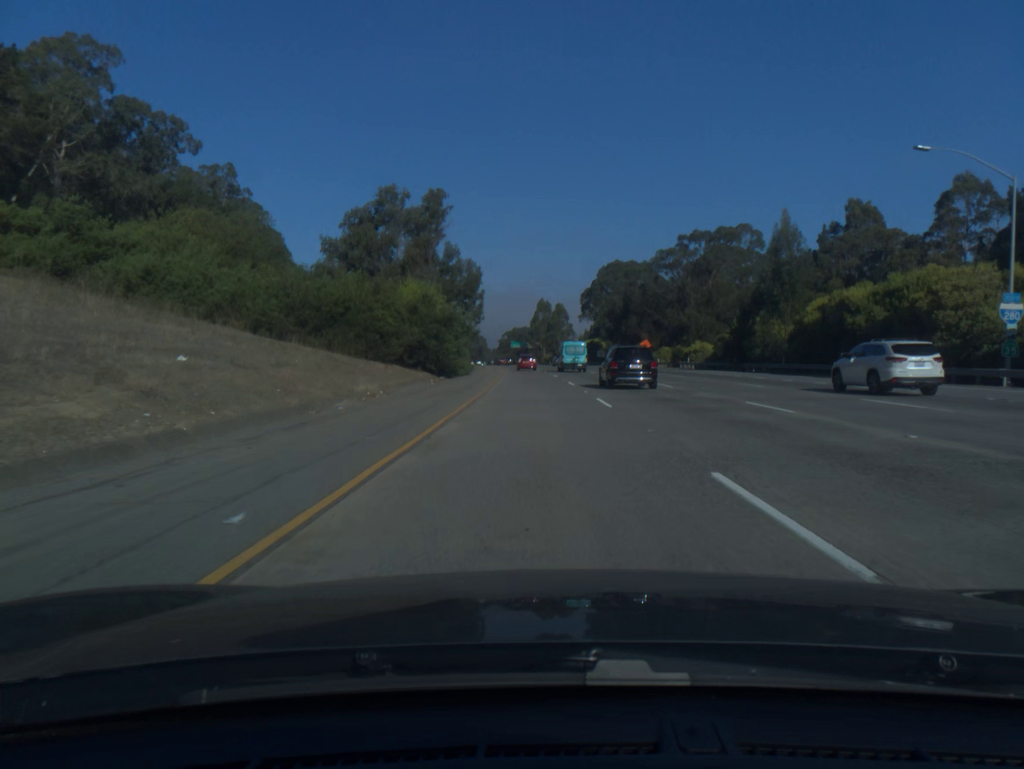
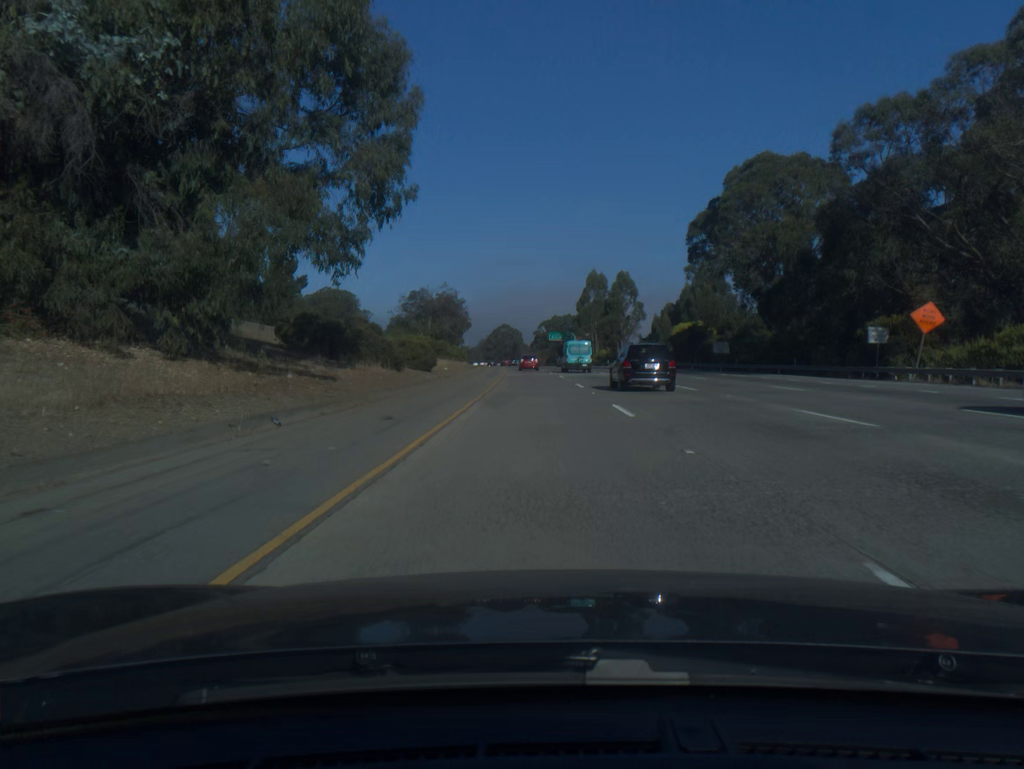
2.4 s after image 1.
(-2.2, +76.7) m; -3°
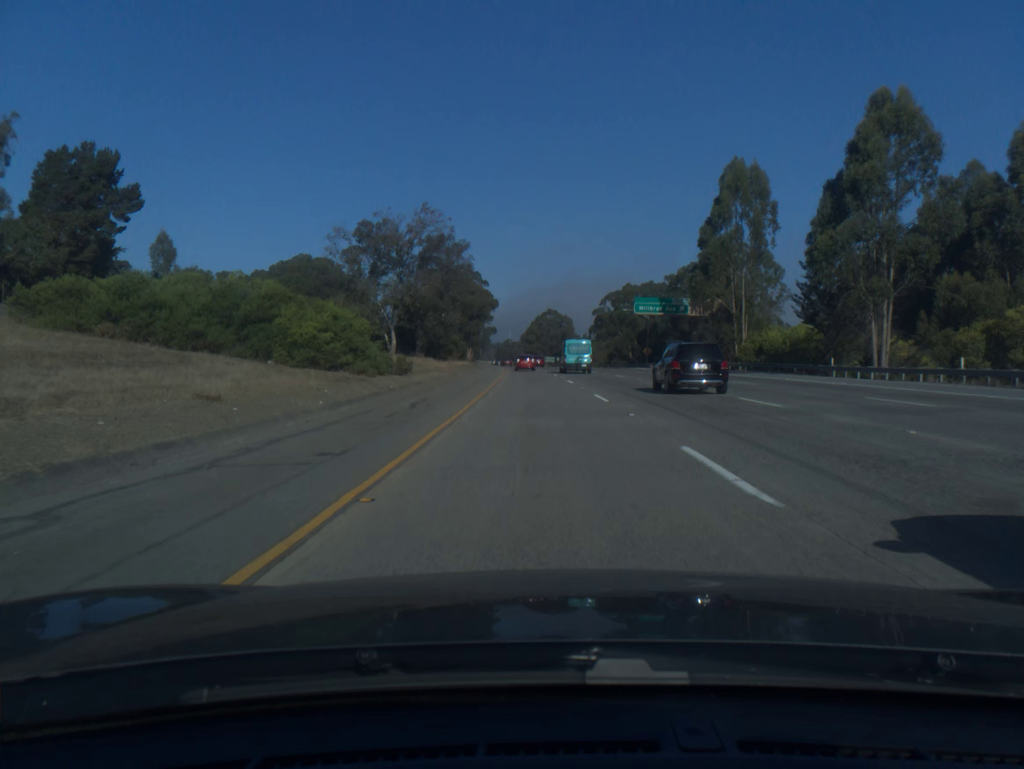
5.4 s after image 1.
(-2.9, +96.8) m; -4°
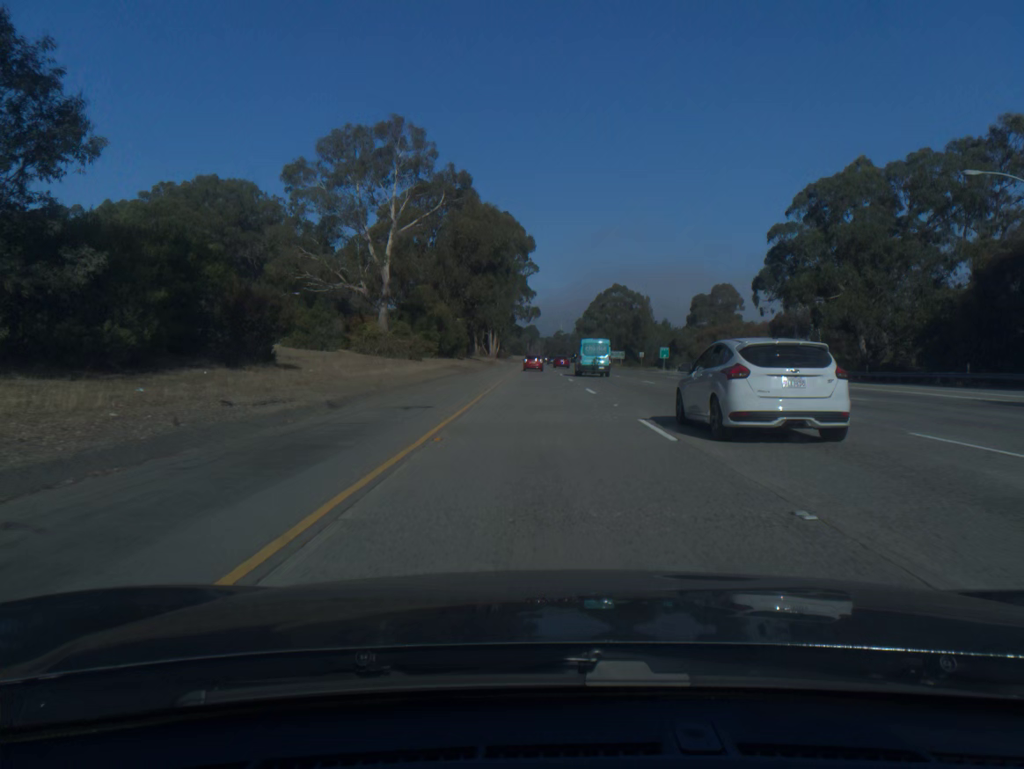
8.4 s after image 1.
(-3.2, +97.4) m; -4°
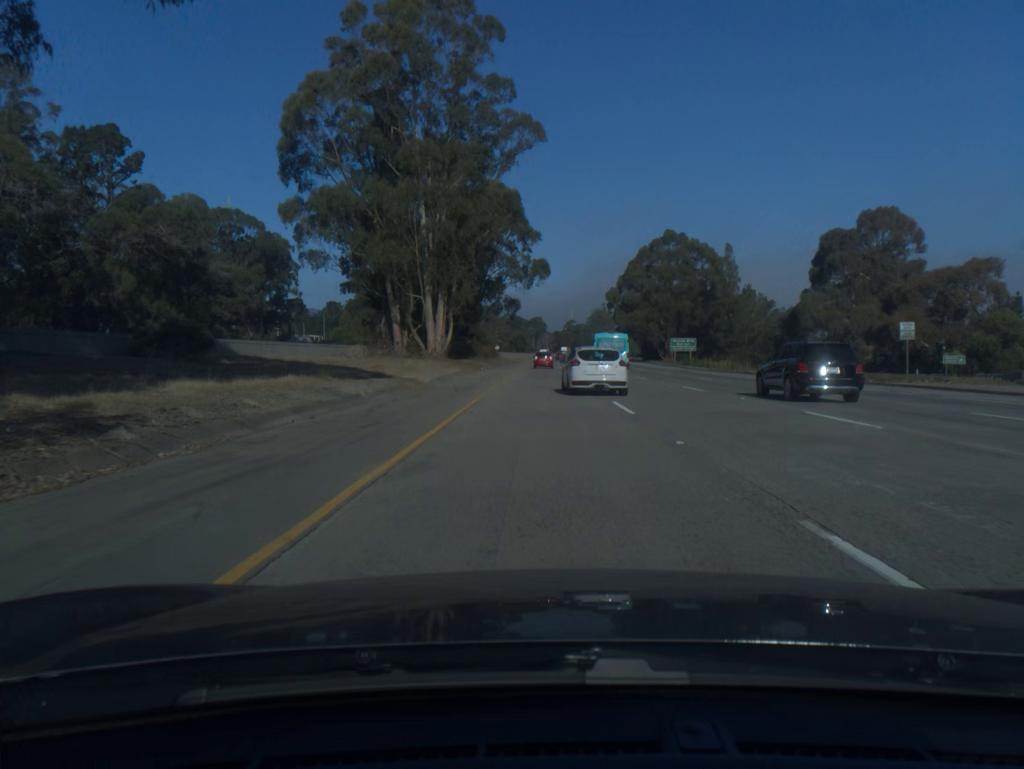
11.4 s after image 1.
(-1.0, +97.3) m; 0°
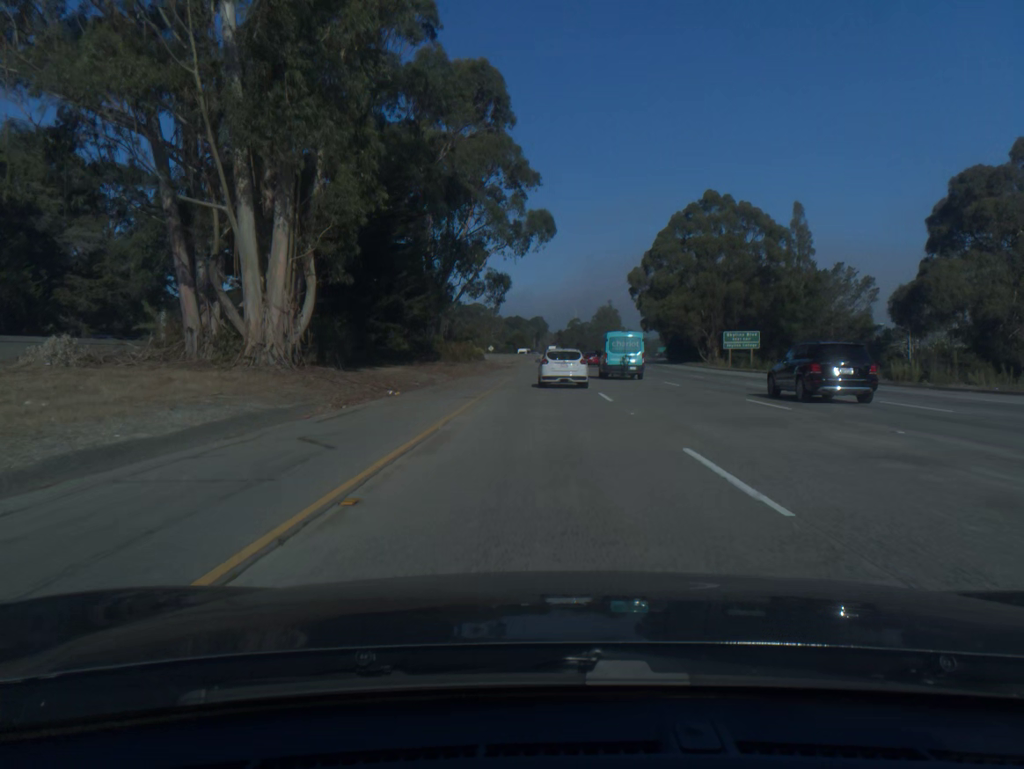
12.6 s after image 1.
(-0.1, +39.0) m; 0°
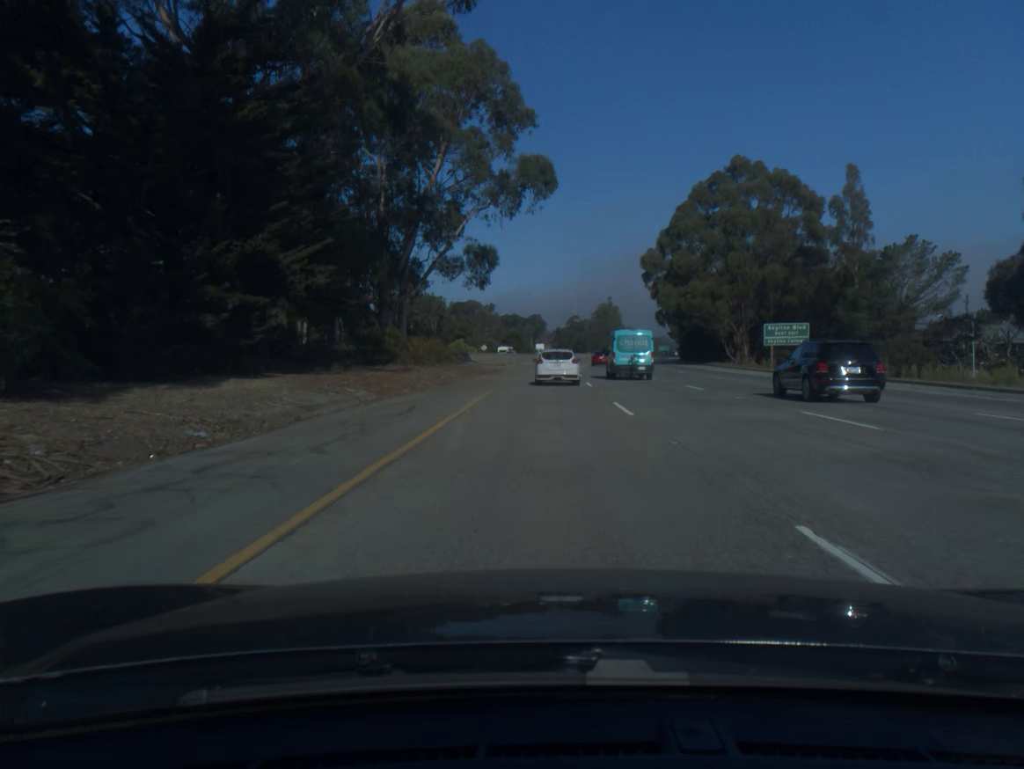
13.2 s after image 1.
(0.0, +19.5) m; 0°
